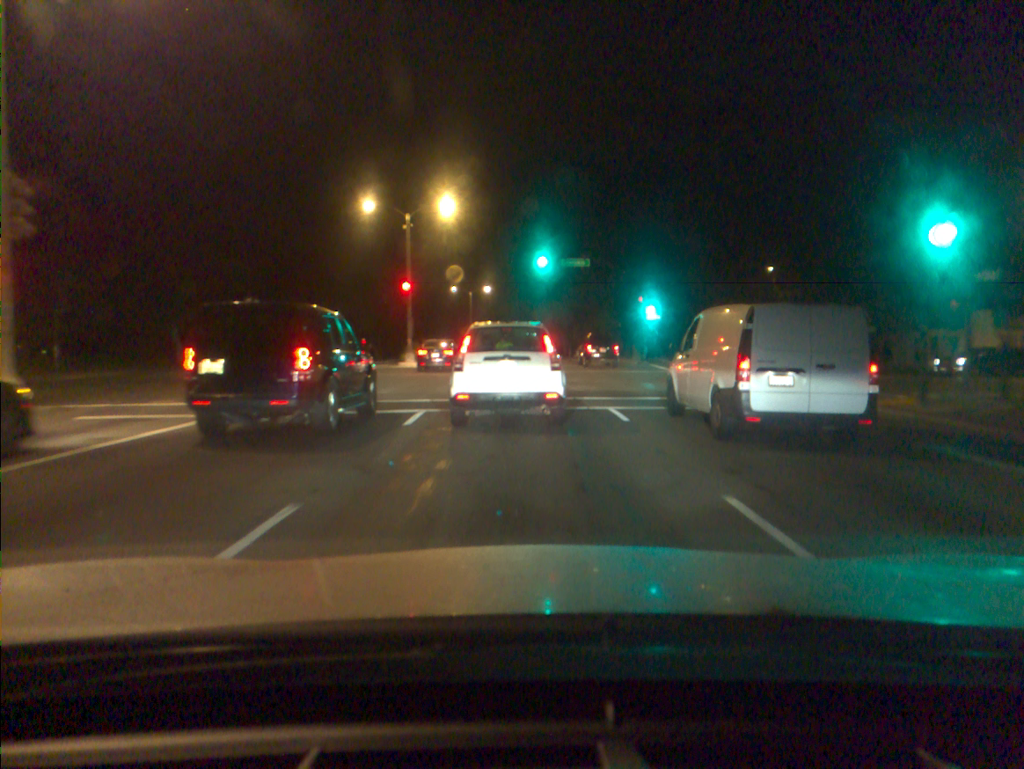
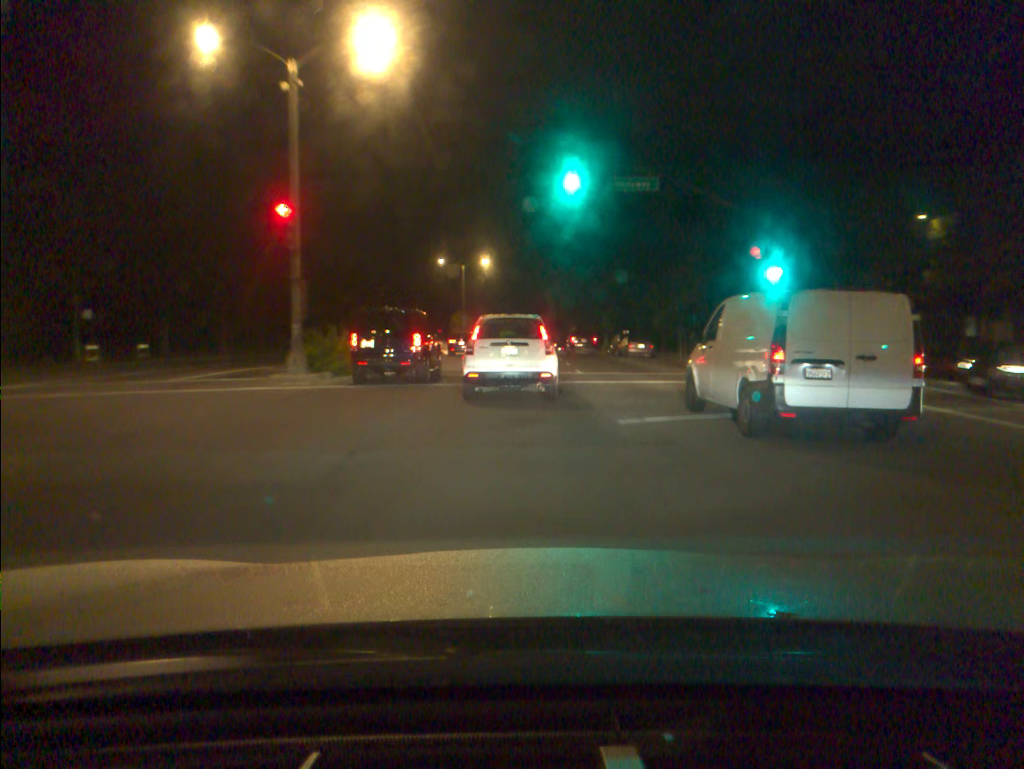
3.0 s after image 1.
(-0.1, +23.1) m; -1°
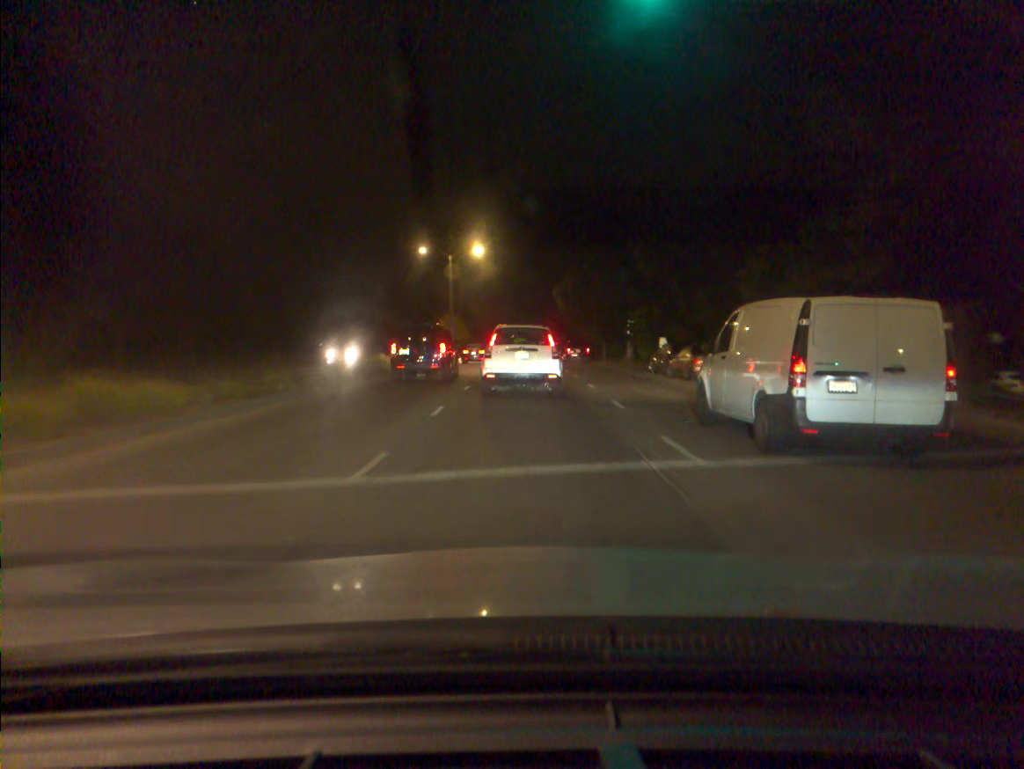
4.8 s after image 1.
(0.0, +16.9) m; 0°
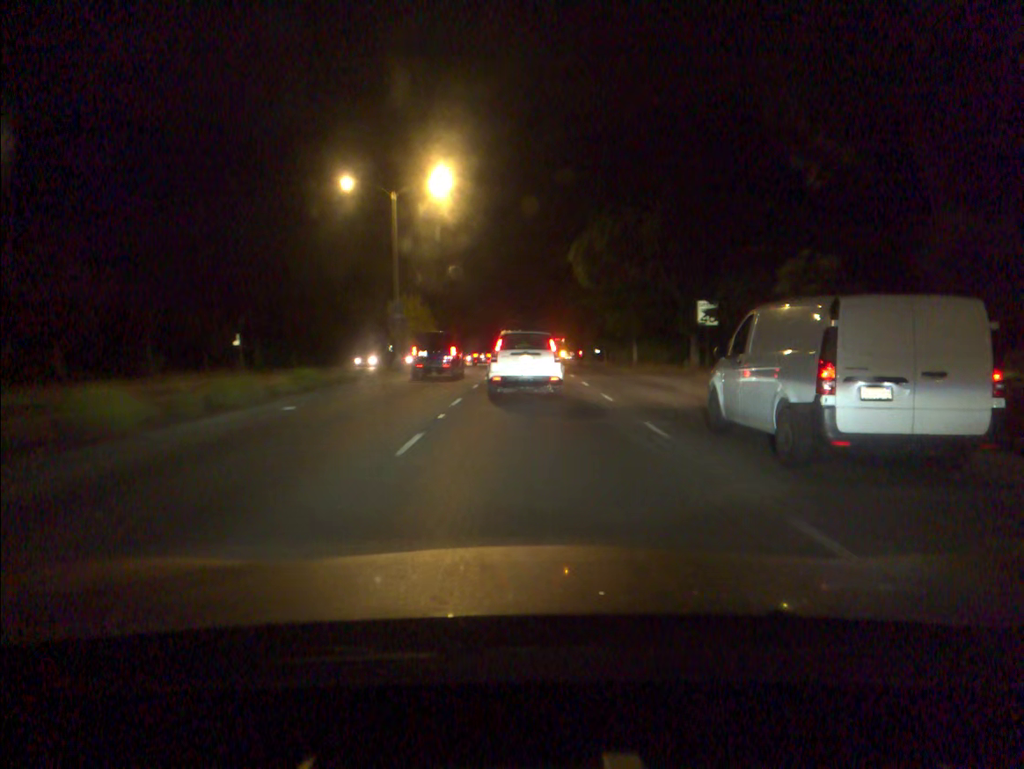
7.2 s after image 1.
(0.0, +26.0) m; 0°
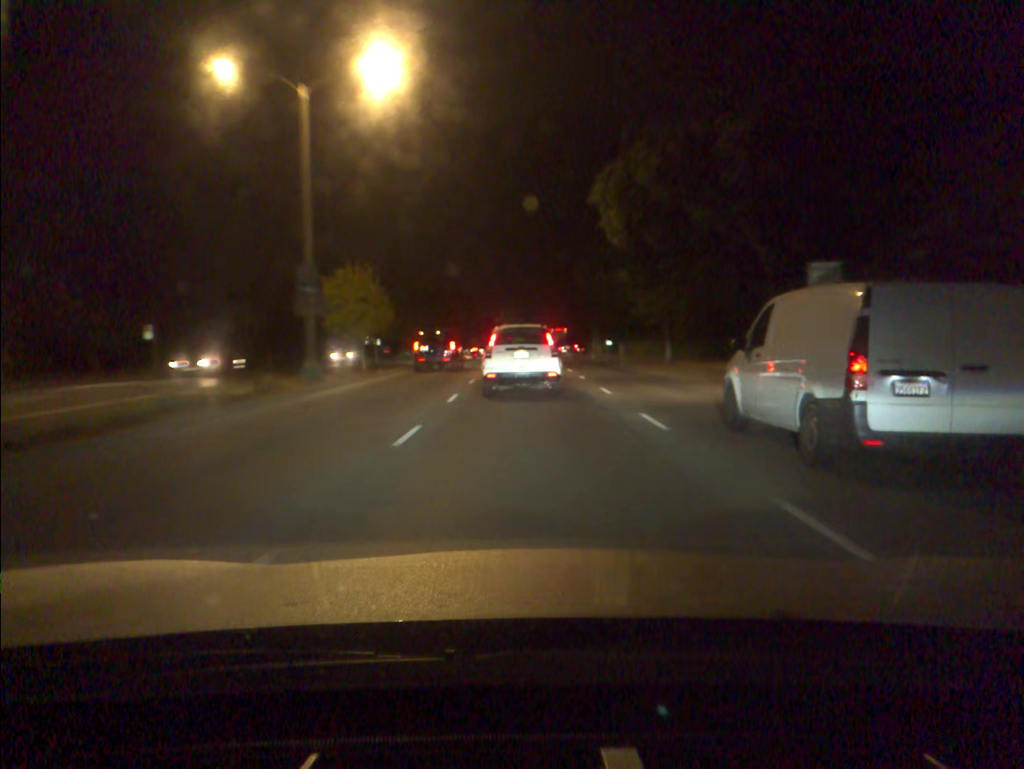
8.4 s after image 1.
(0.0, +14.4) m; 0°
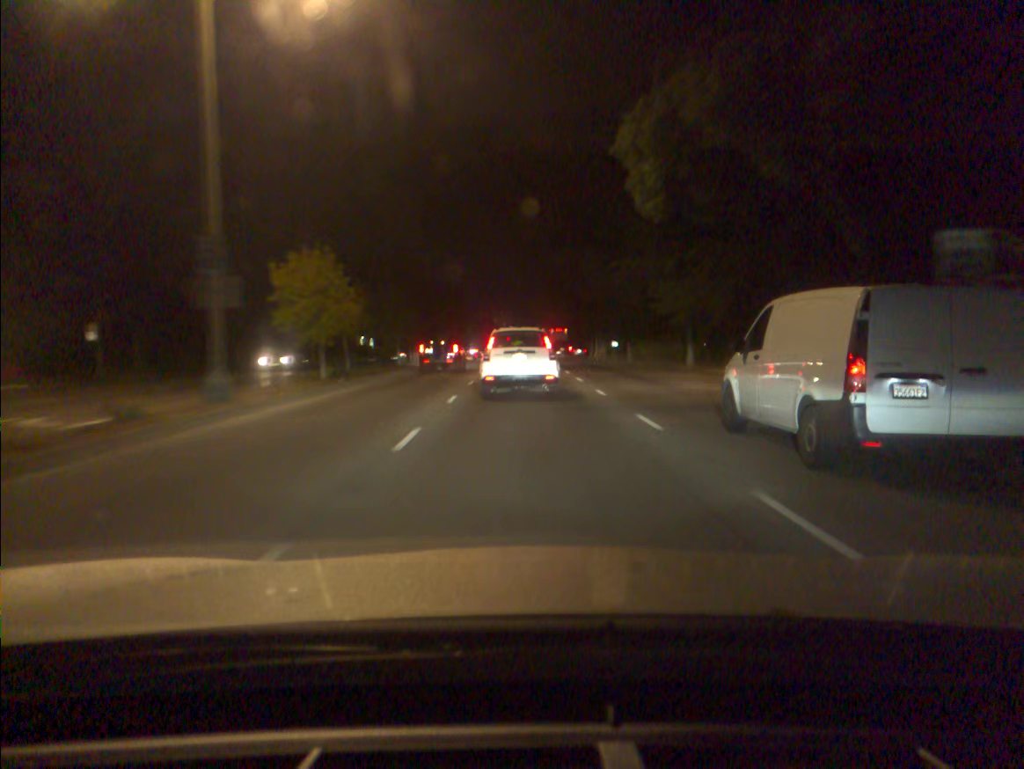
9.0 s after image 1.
(0.0, +7.2) m; 0°
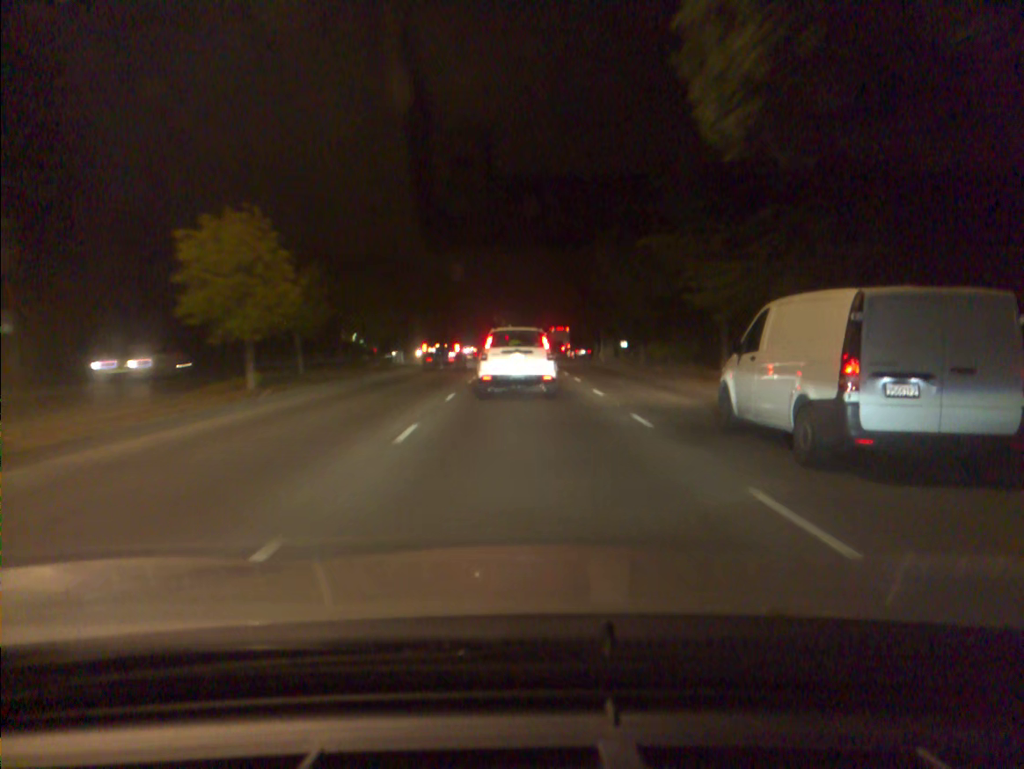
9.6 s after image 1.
(0.0, +7.1) m; 0°
